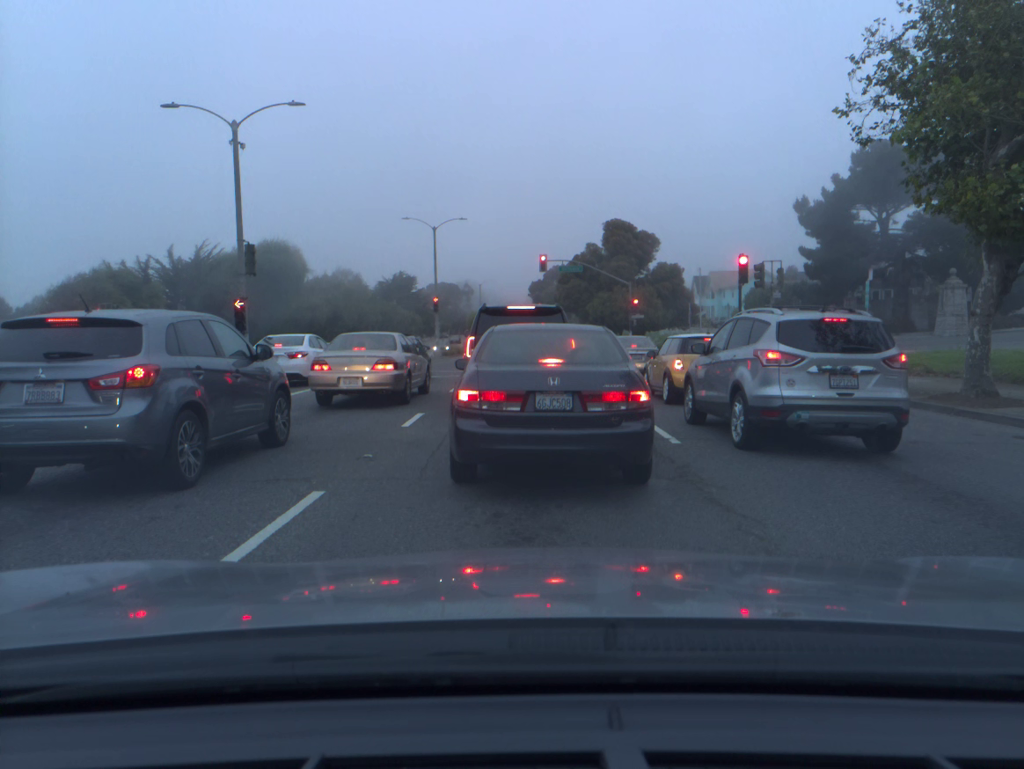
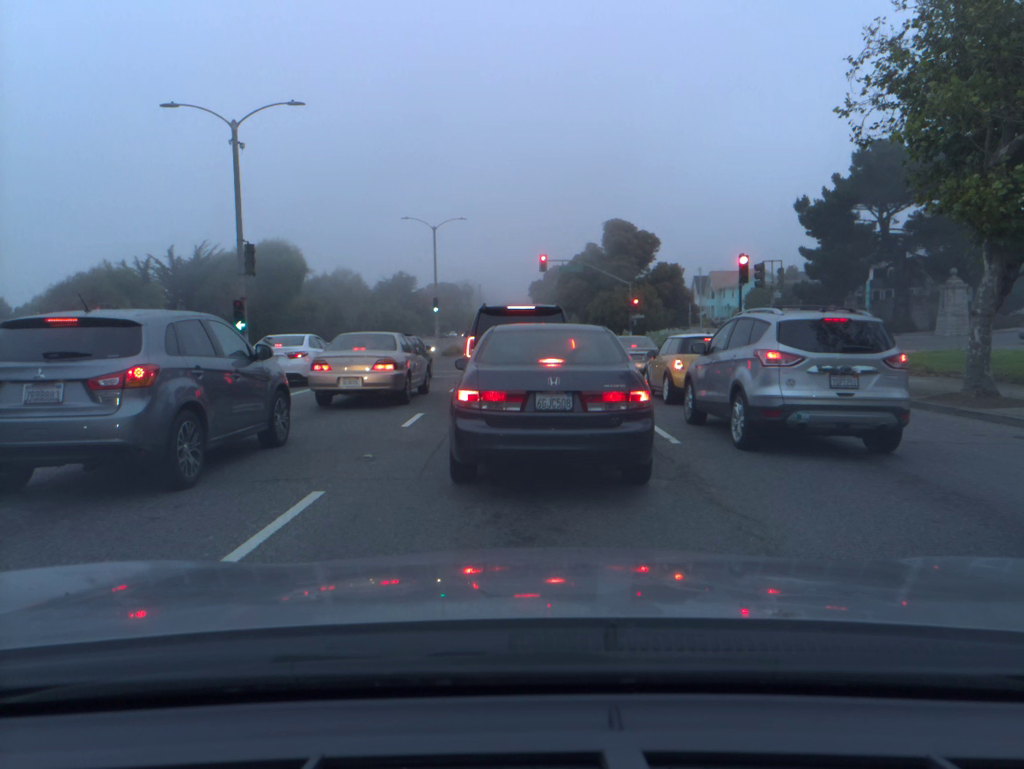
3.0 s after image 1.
(0.0, 0.0) m; 0°
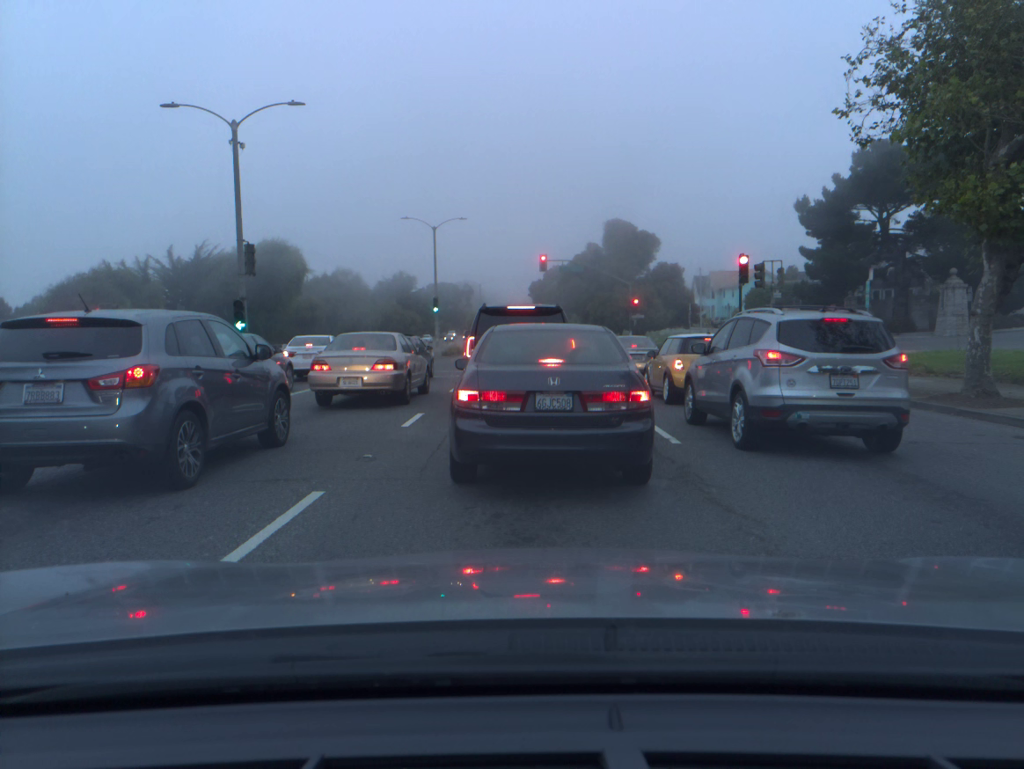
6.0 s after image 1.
(0.0, 0.0) m; 0°
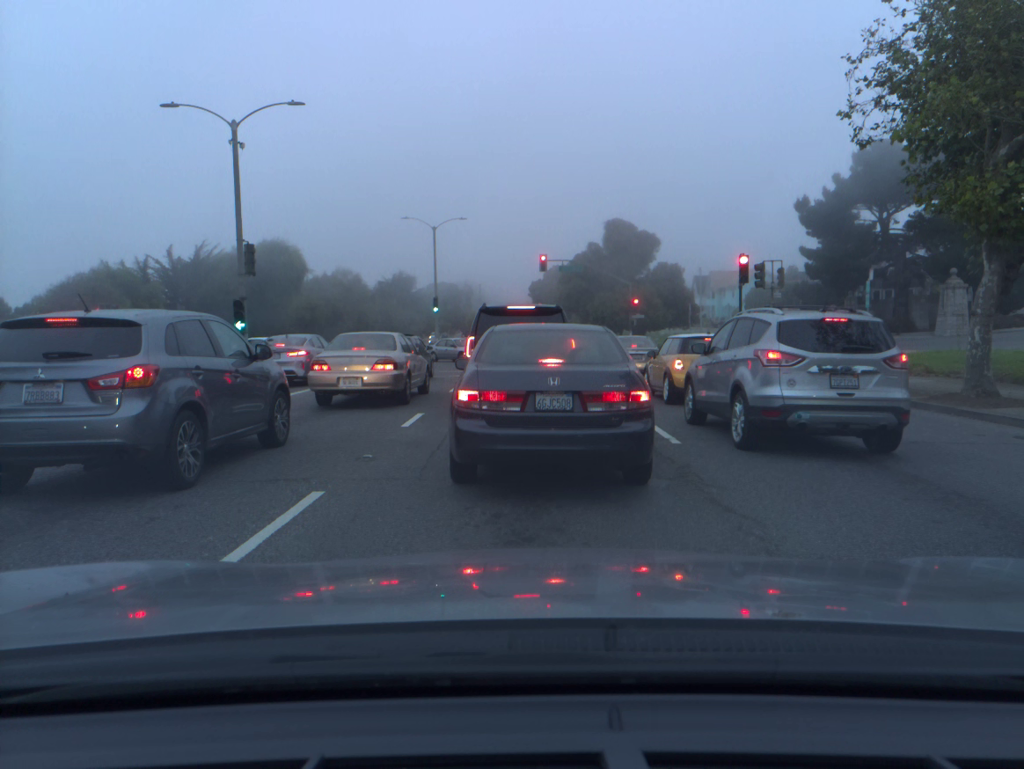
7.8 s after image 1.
(0.0, 0.0) m; 0°
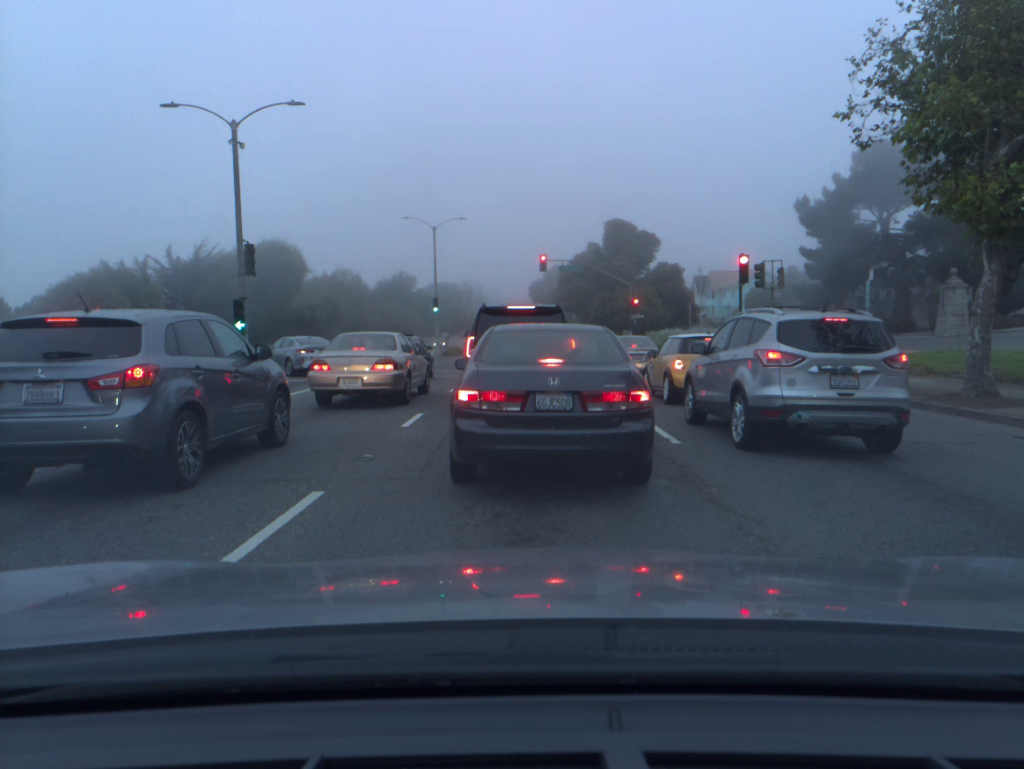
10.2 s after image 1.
(0.0, 0.0) m; 0°
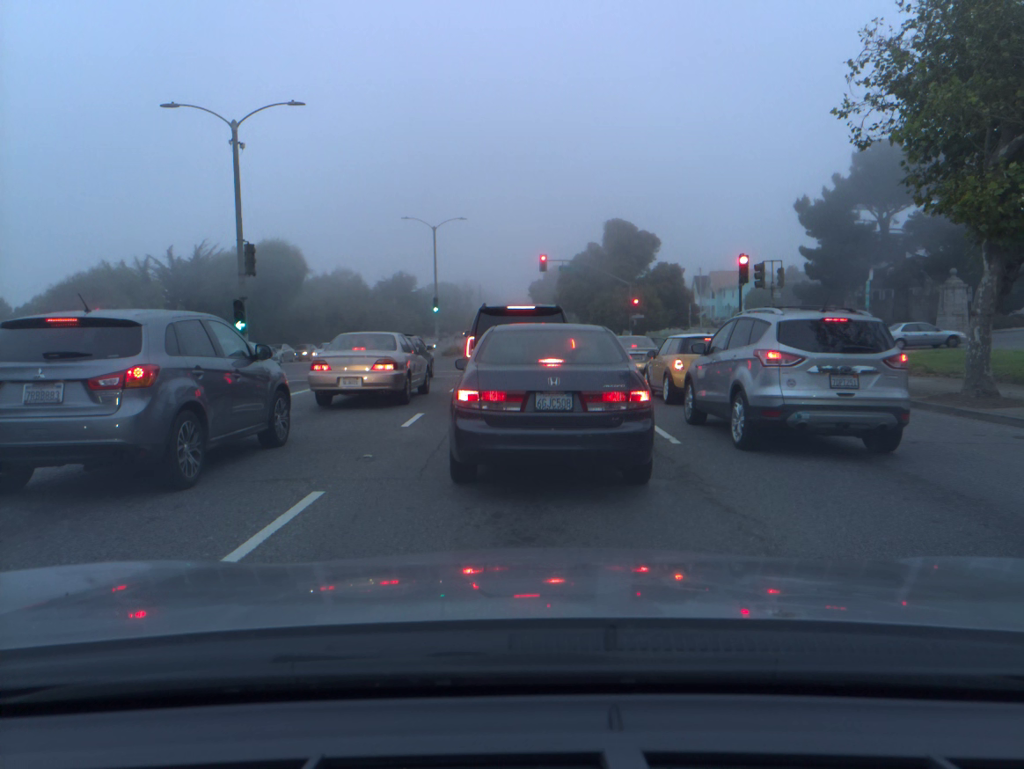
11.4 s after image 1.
(0.0, 0.0) m; 0°
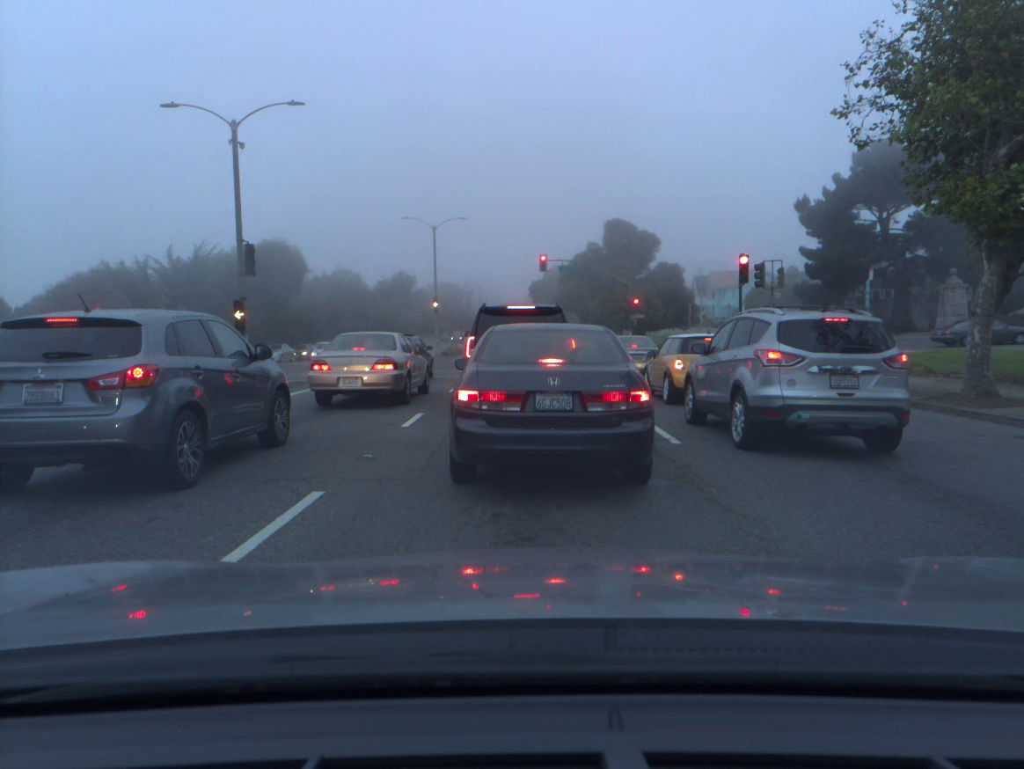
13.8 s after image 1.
(0.0, 0.0) m; 0°
